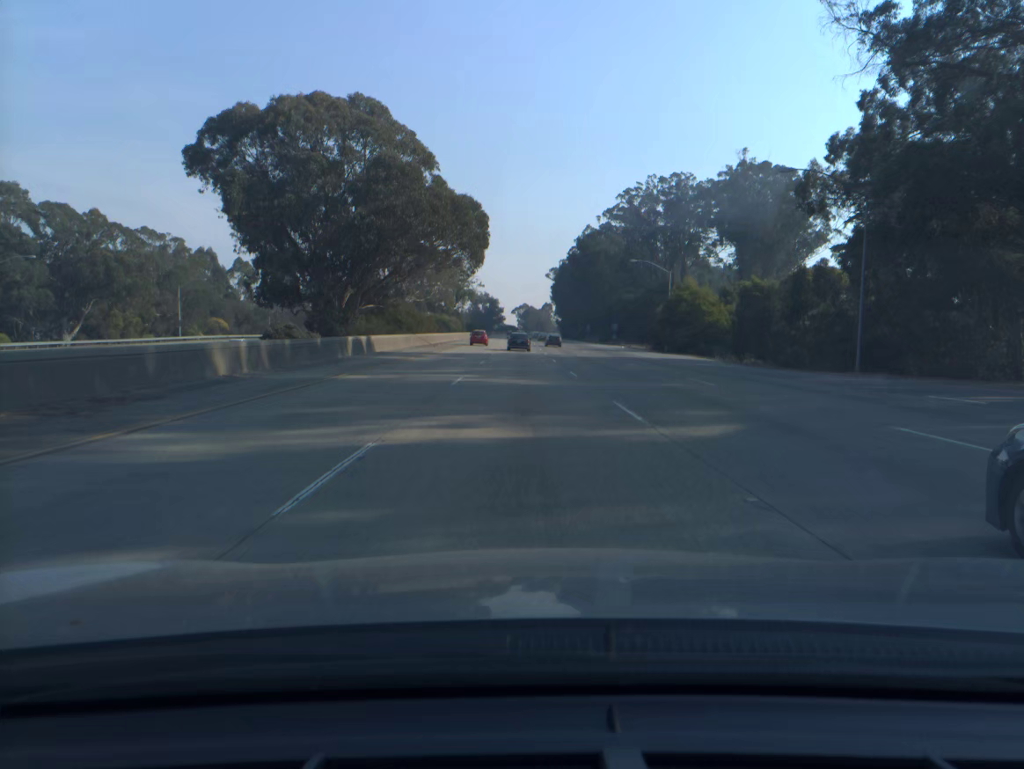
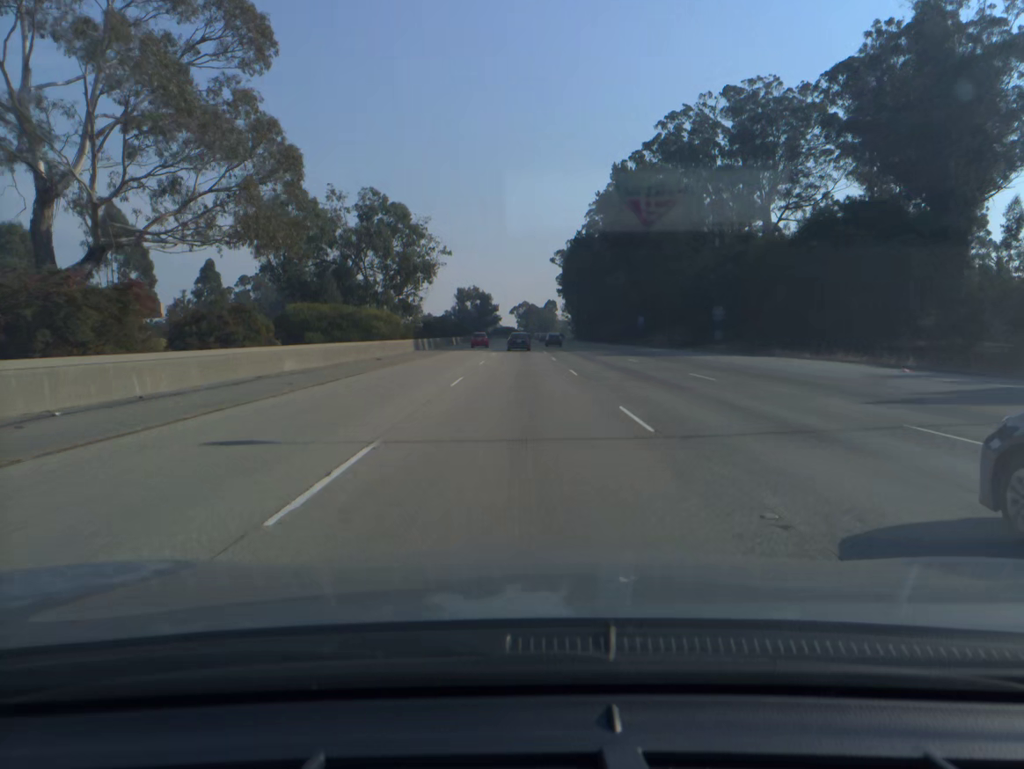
(-0.3, +73.3) m; 0°
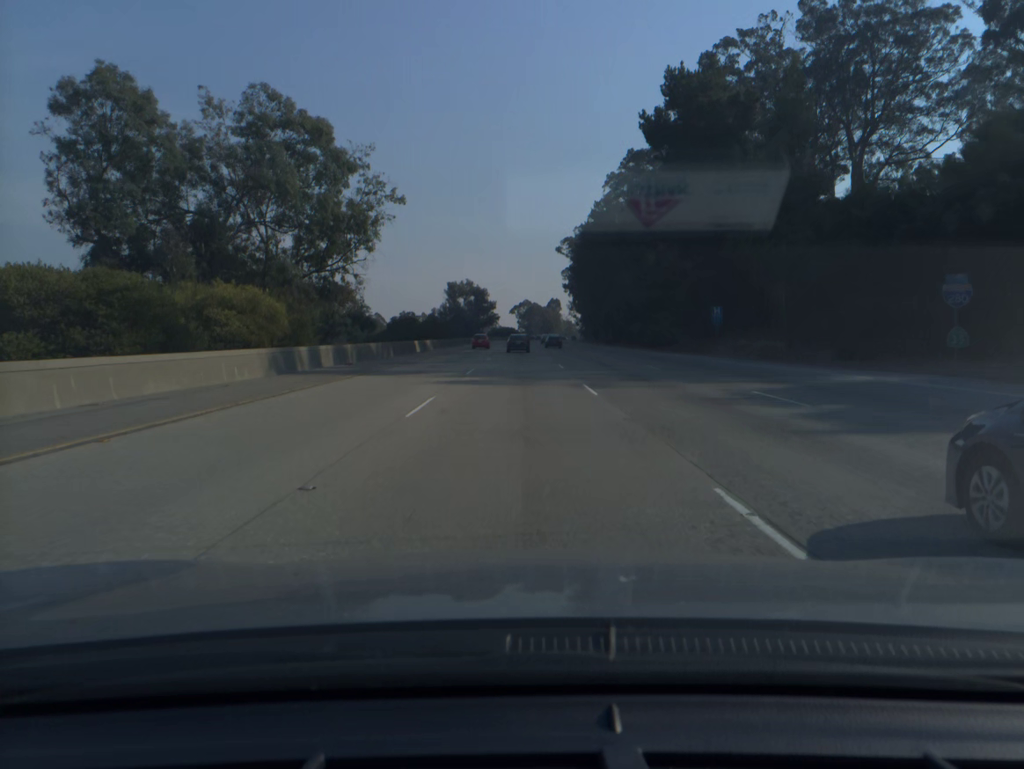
(0.0, +36.8) m; 0°
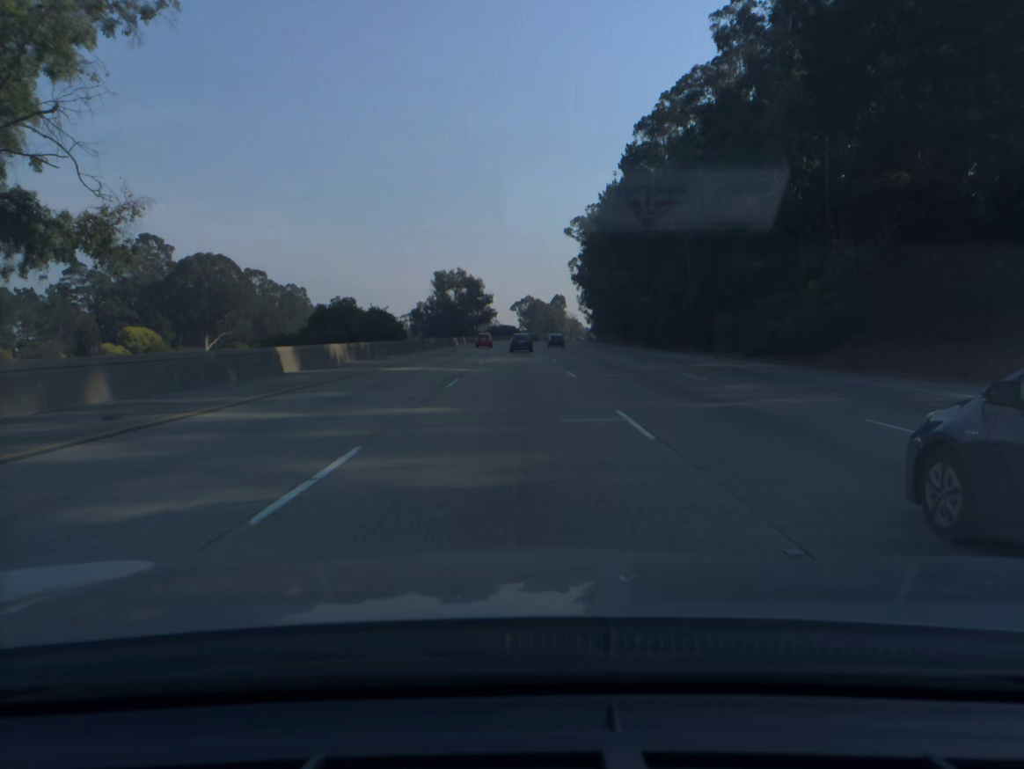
(0.0, +36.8) m; 0°
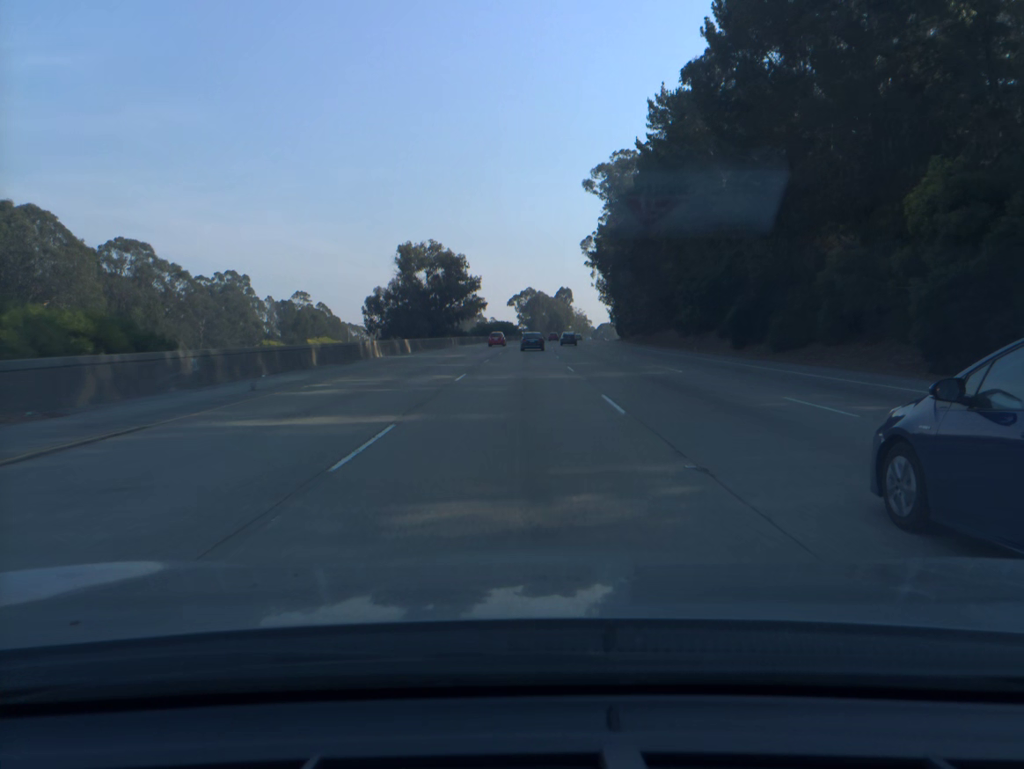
(0.0, +55.3) m; 0°
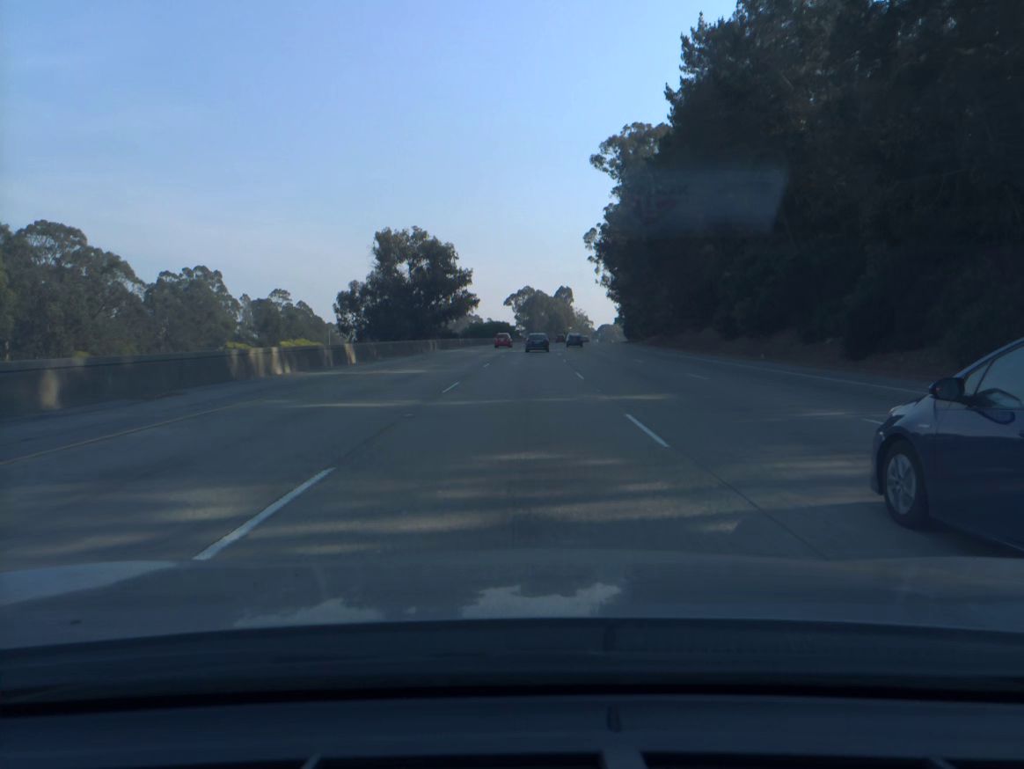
(0.0, +18.4) m; 0°
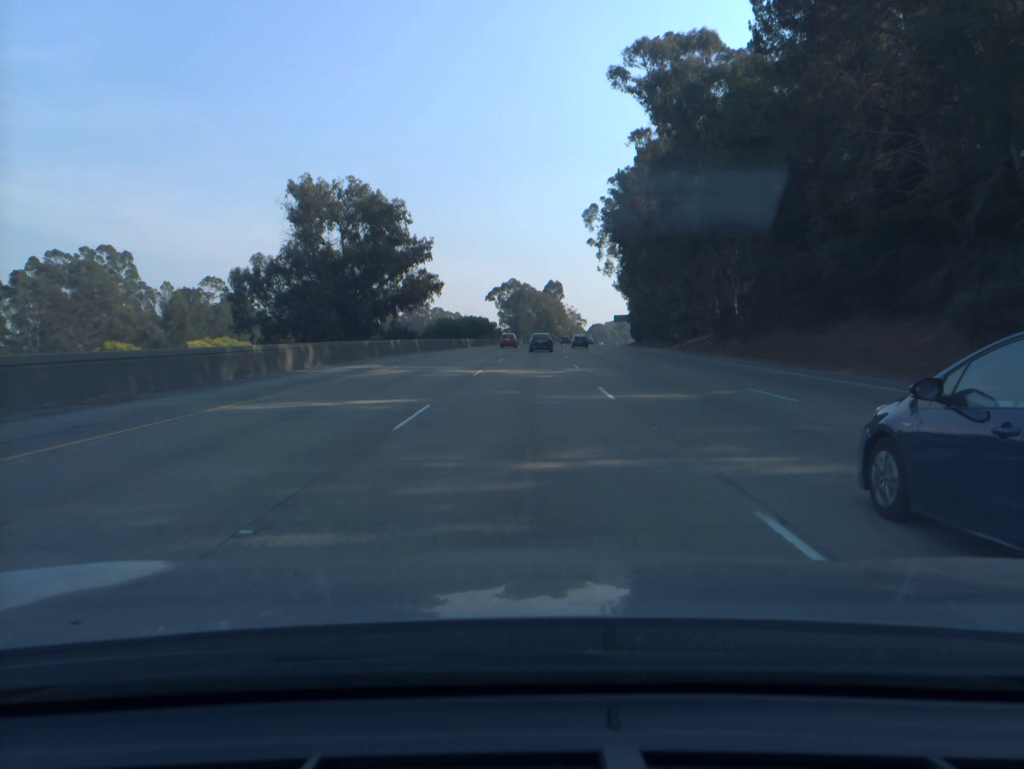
(+0.2, +36.7) m; +1°
